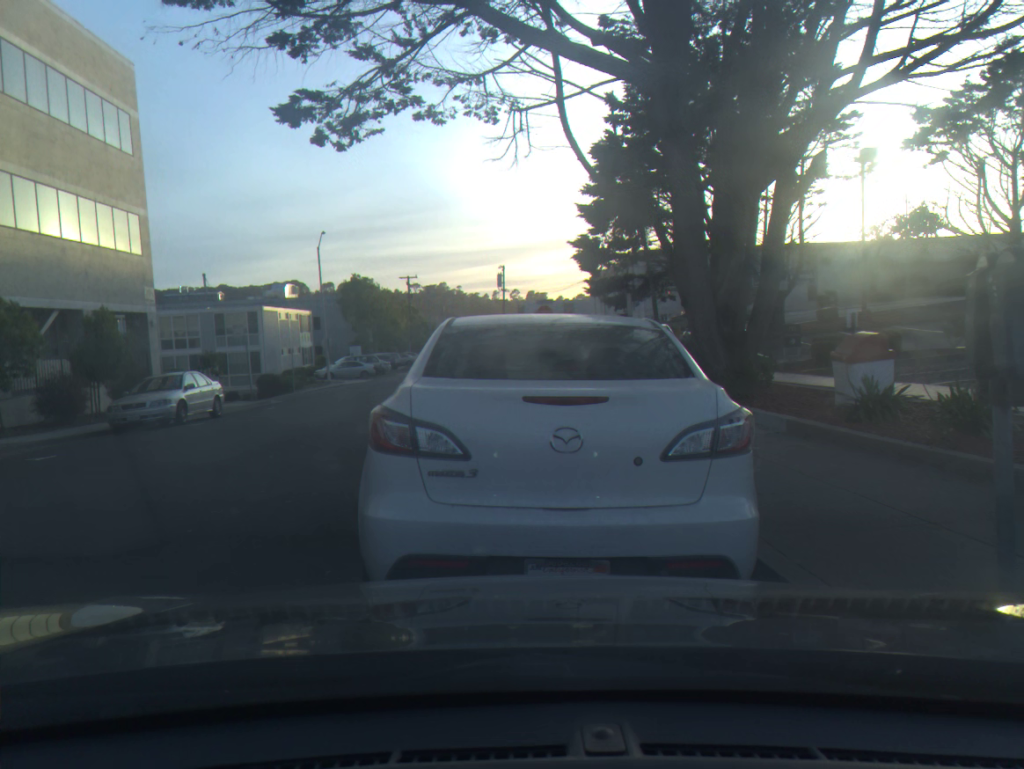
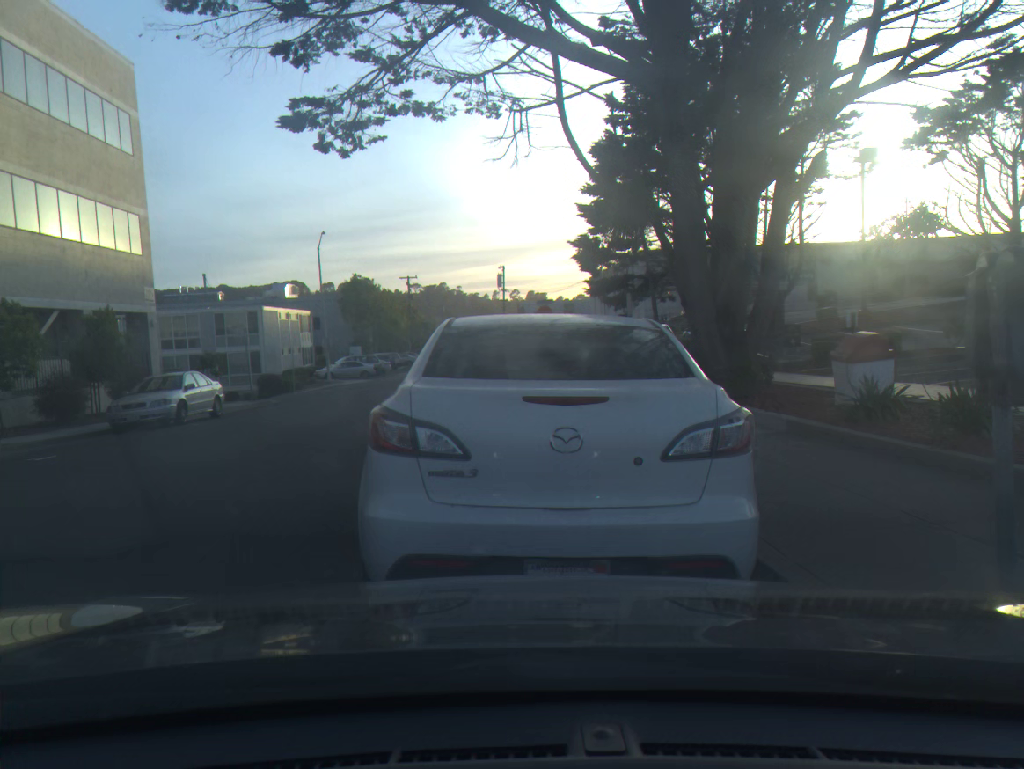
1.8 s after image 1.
(0.0, 0.0) m; 0°
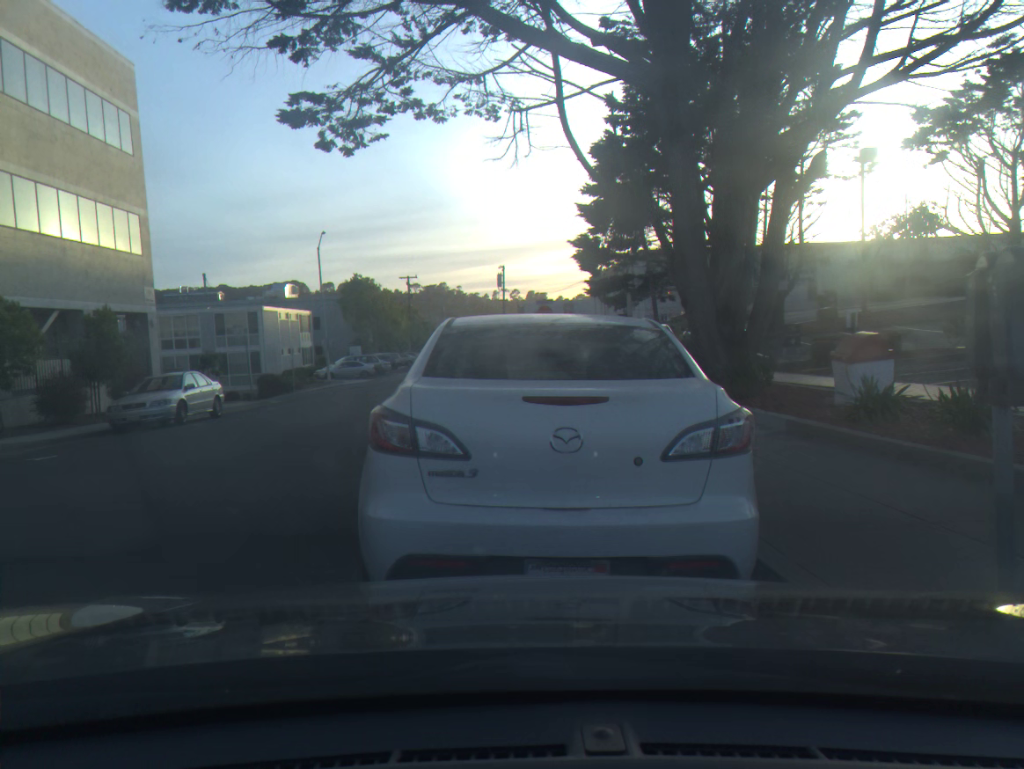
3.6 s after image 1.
(0.0, 0.0) m; 0°
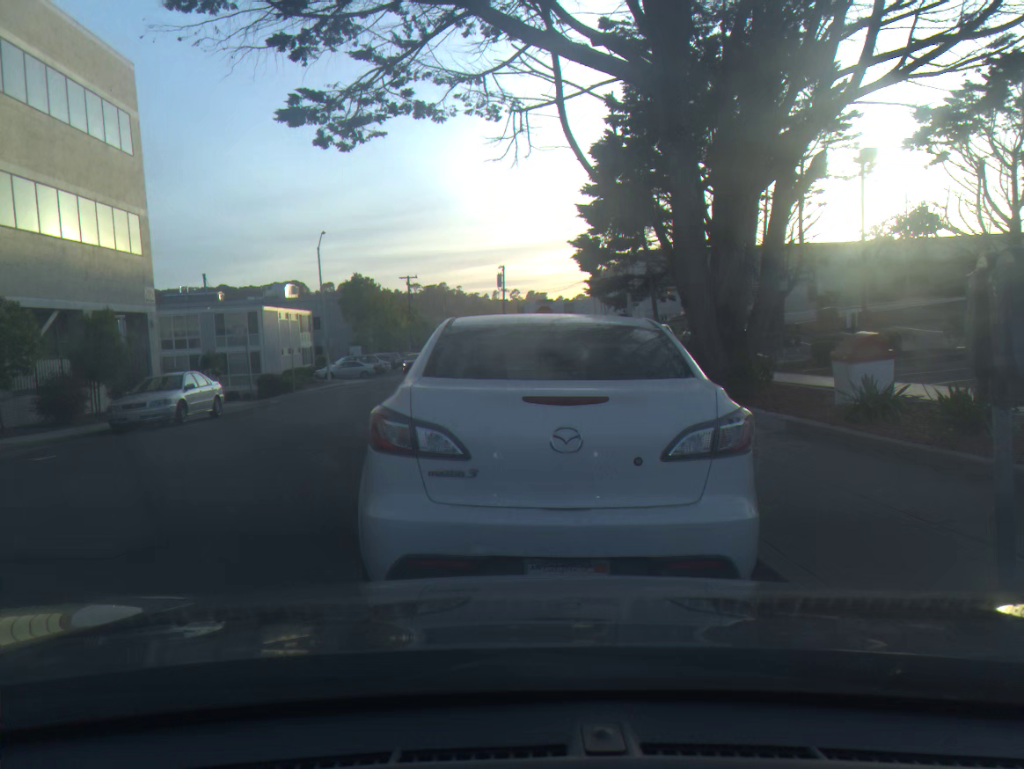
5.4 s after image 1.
(0.0, 0.0) m; 0°
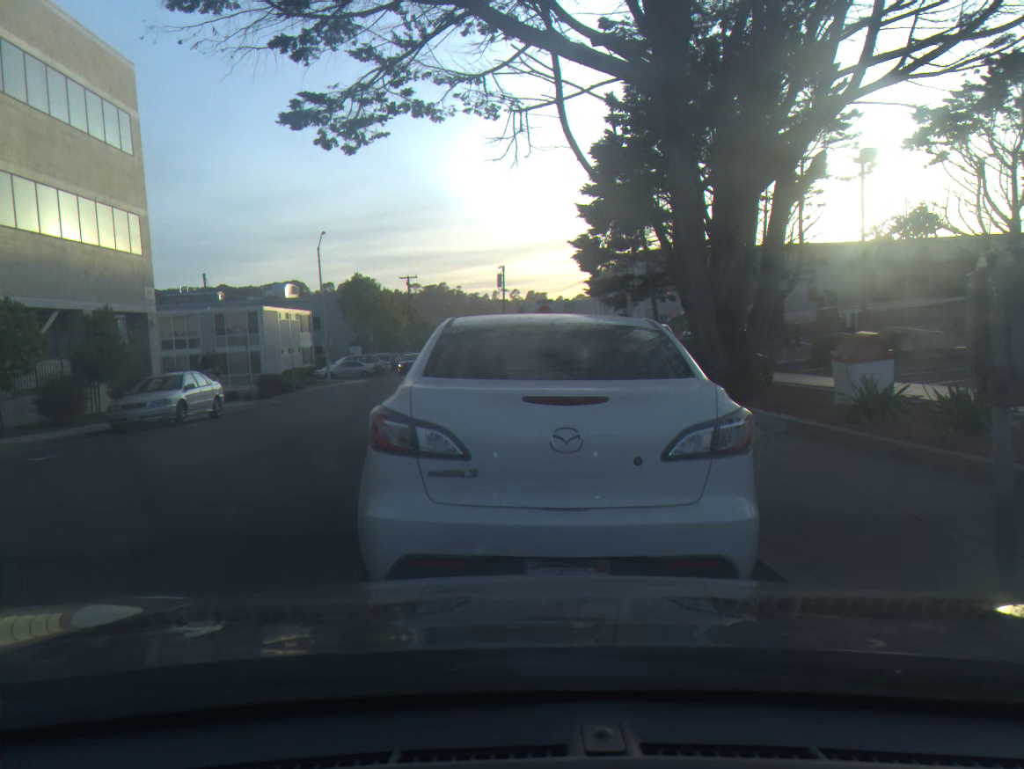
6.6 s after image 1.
(0.0, 0.0) m; 0°
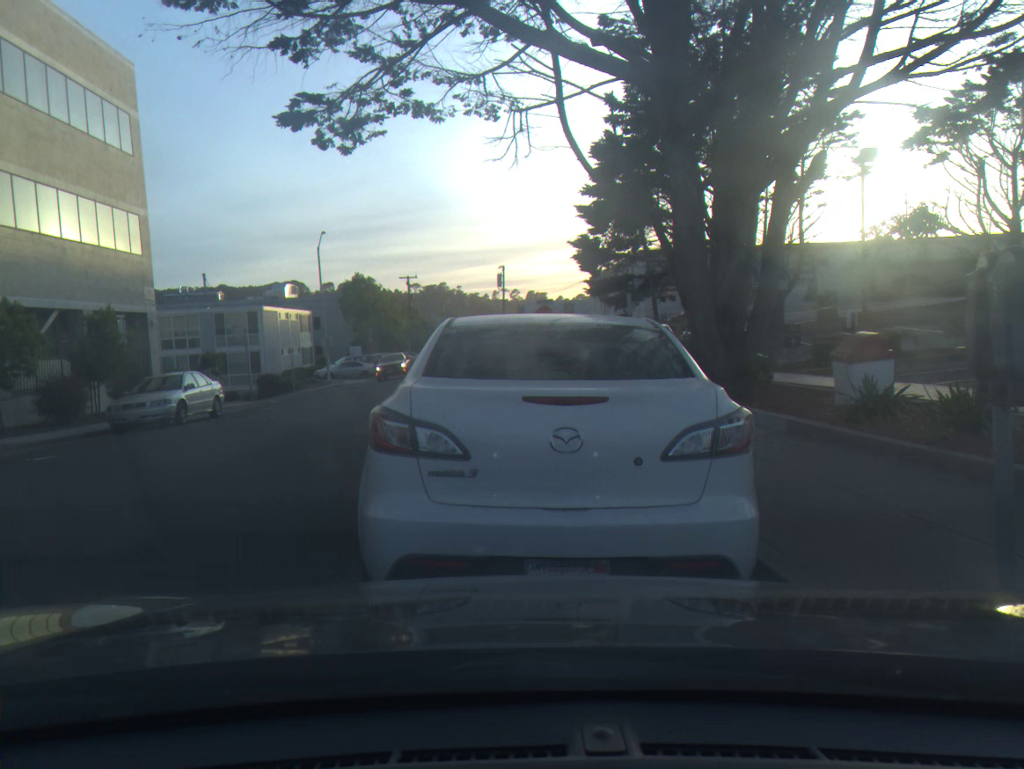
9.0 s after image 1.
(0.0, 0.0) m; 0°
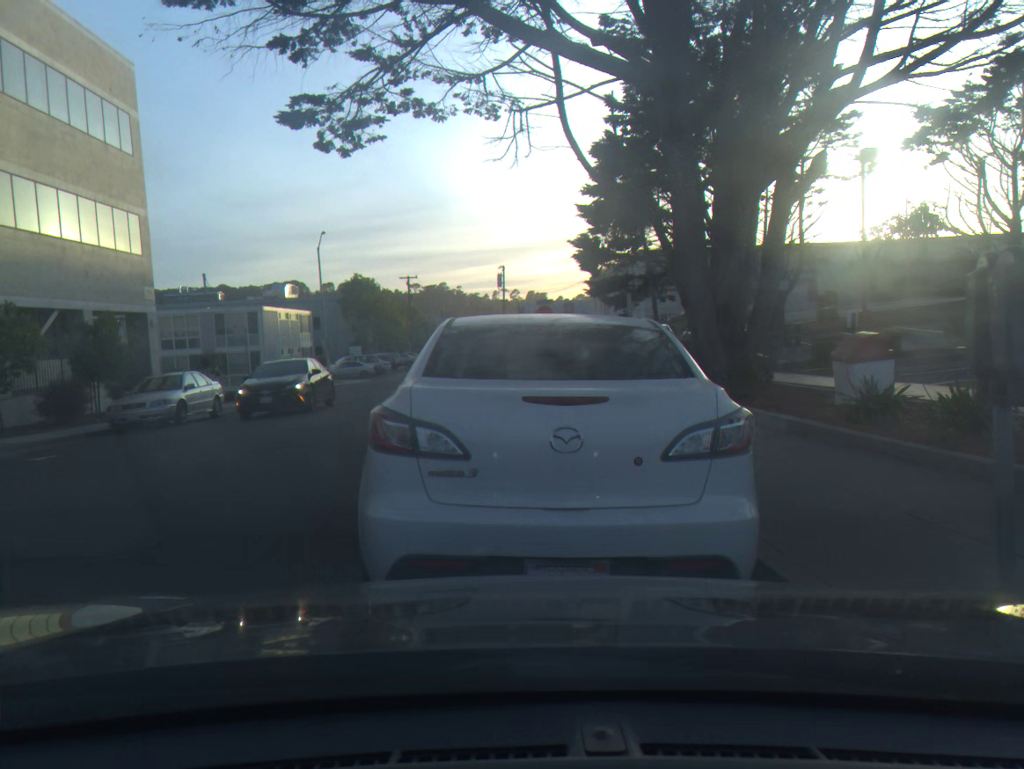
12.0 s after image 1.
(0.0, 0.0) m; 0°
